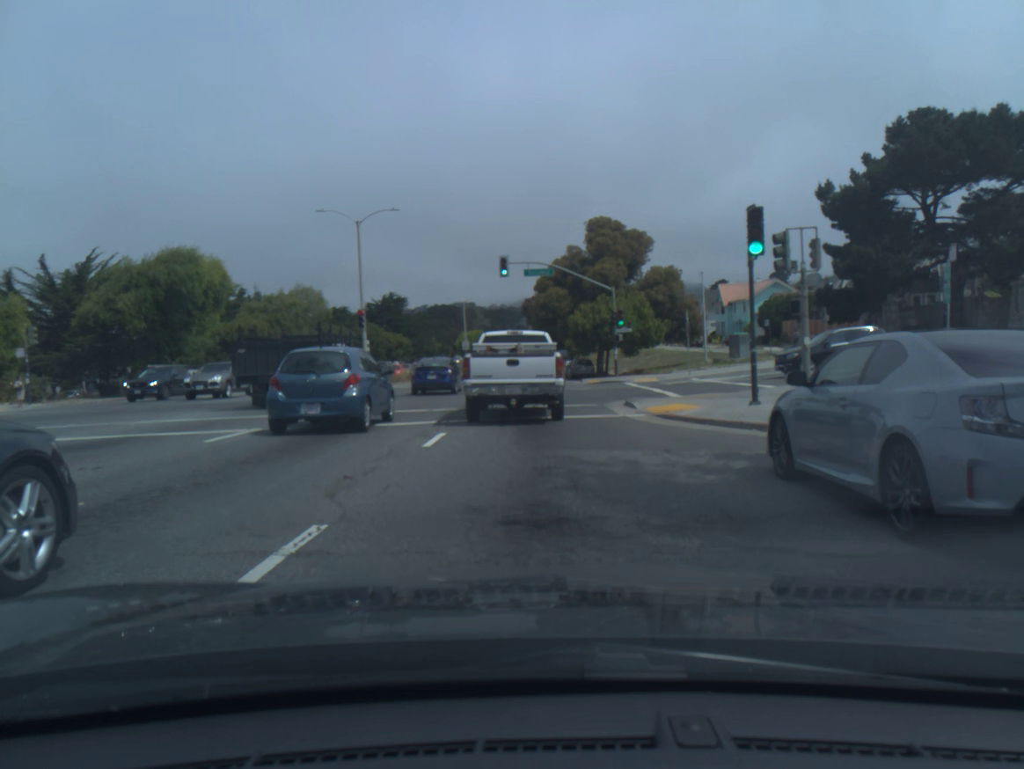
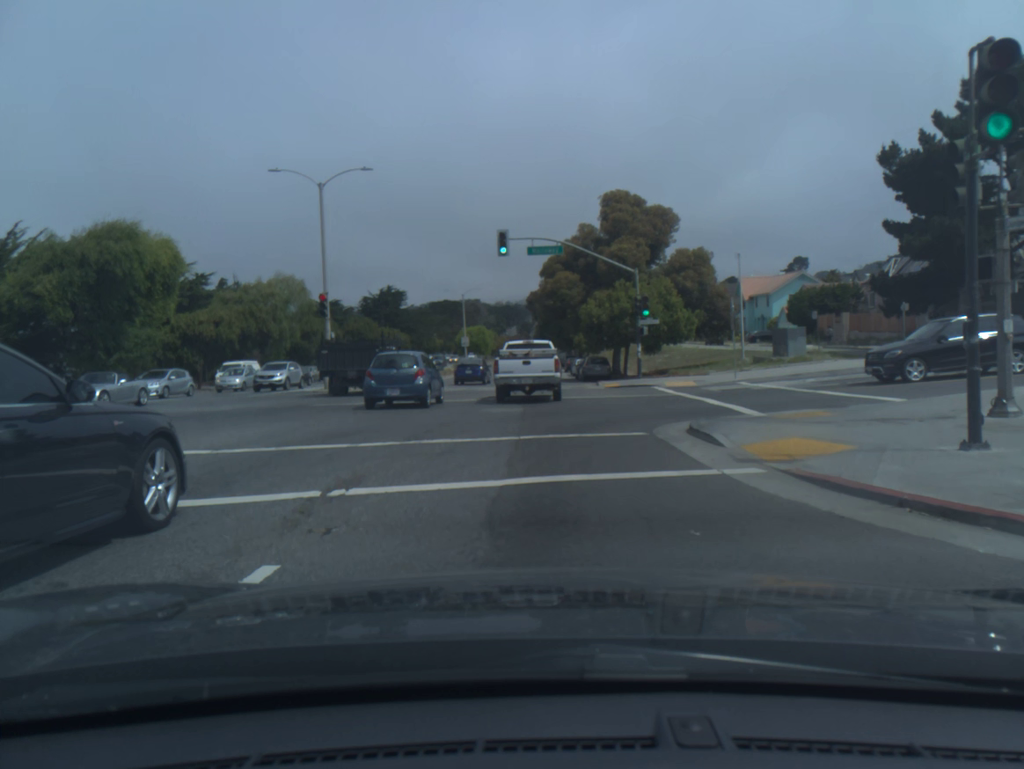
(-0.1, +8.4) m; -1°
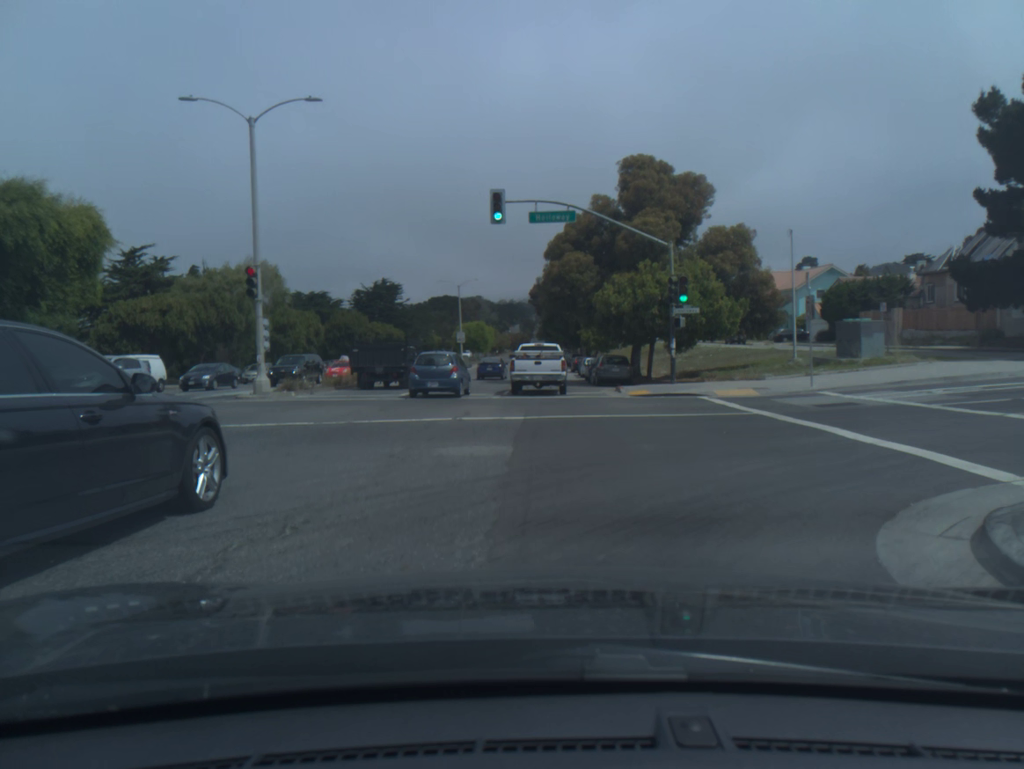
(0.0, +8.9) m; 0°
